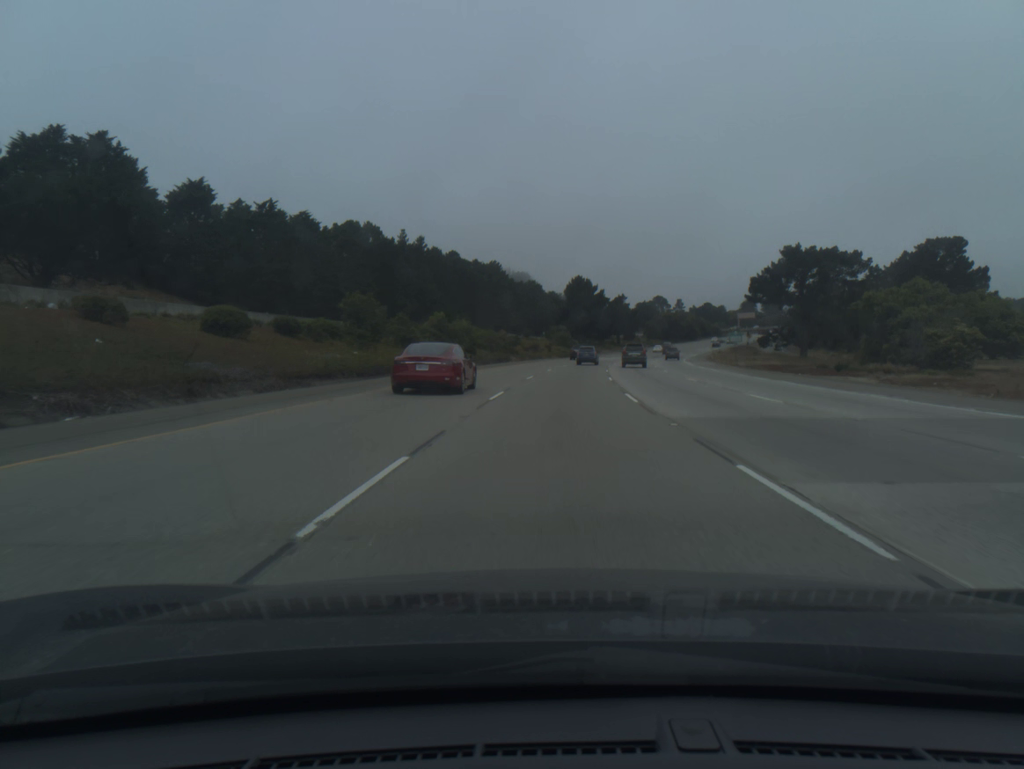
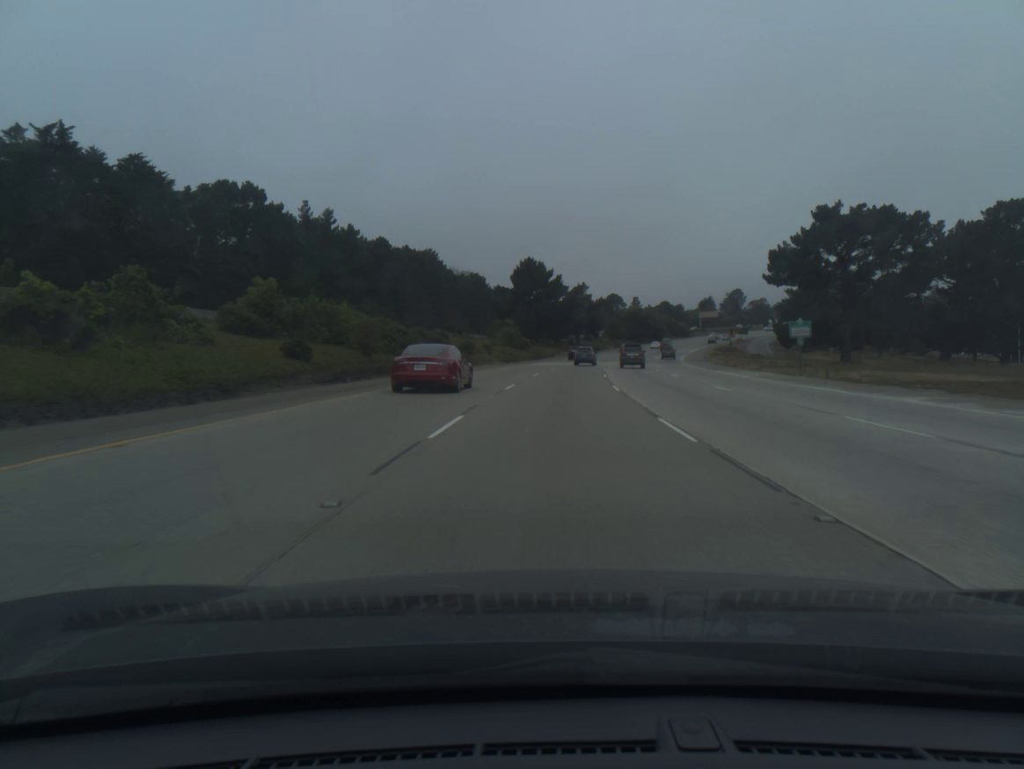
(+1.3, +37.7) m; +4°
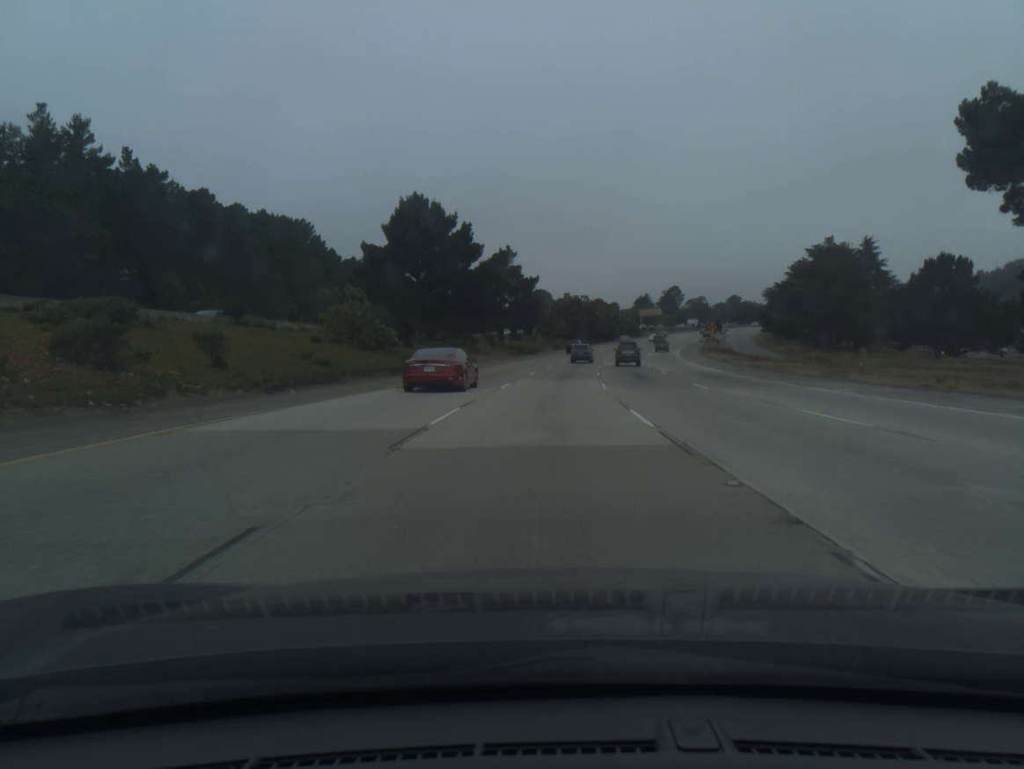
(+2.8, +56.2) m; +6°
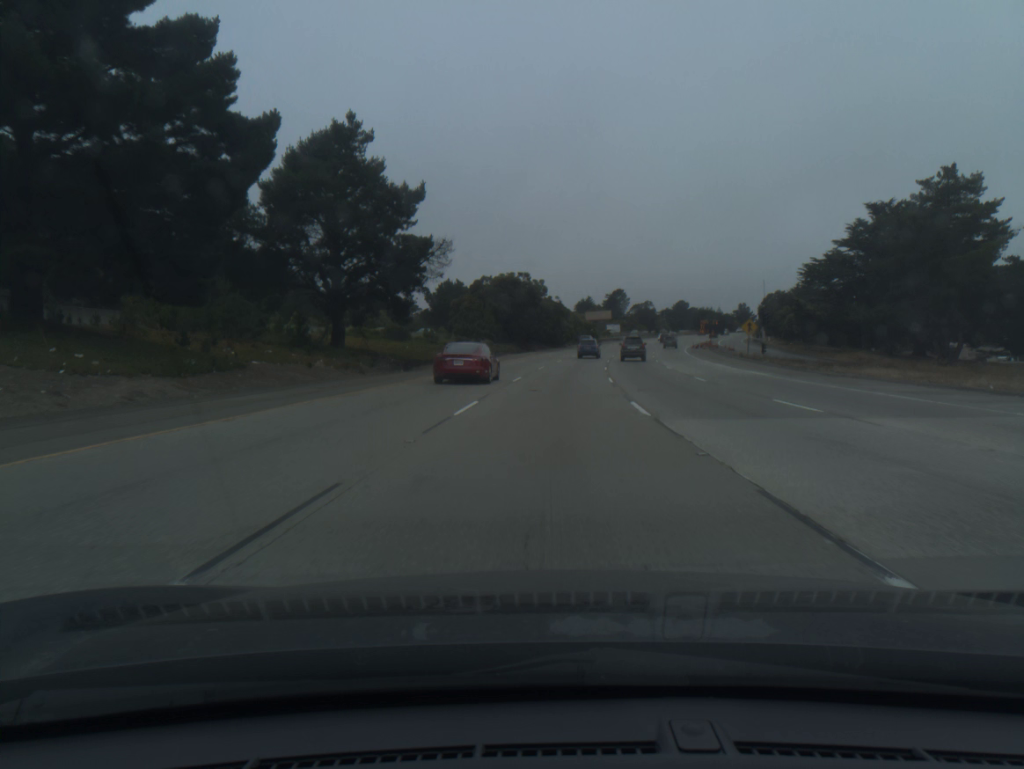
(+2.2, +56.1) m; +5°
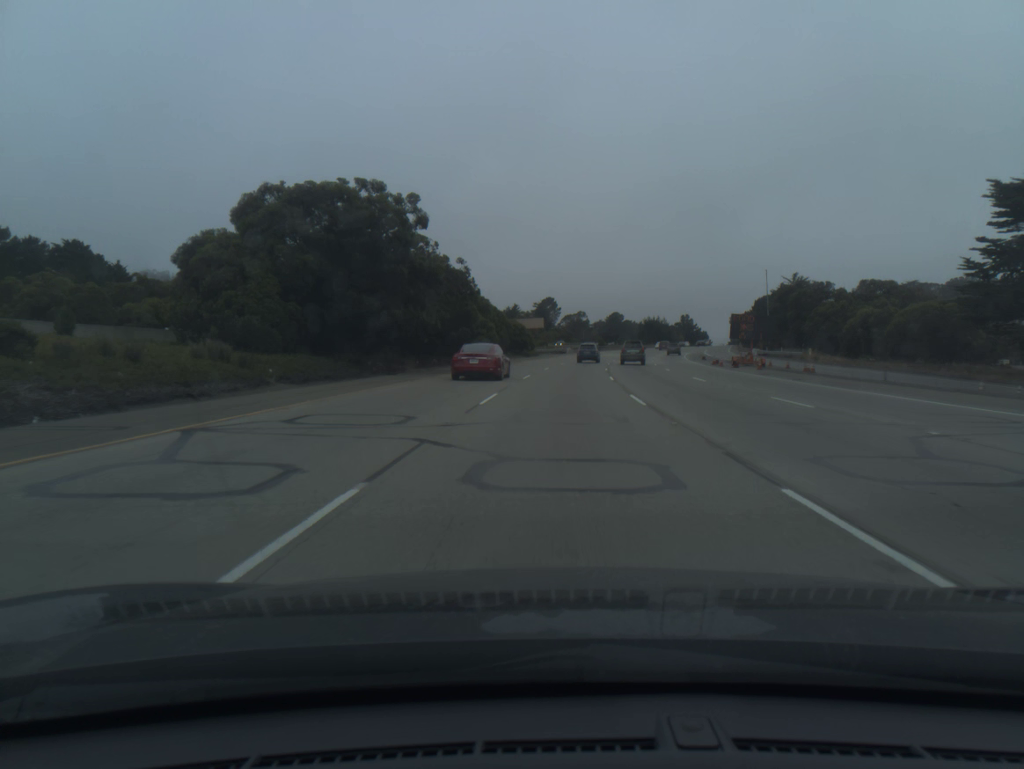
(+2.6, +55.8) m; +5°
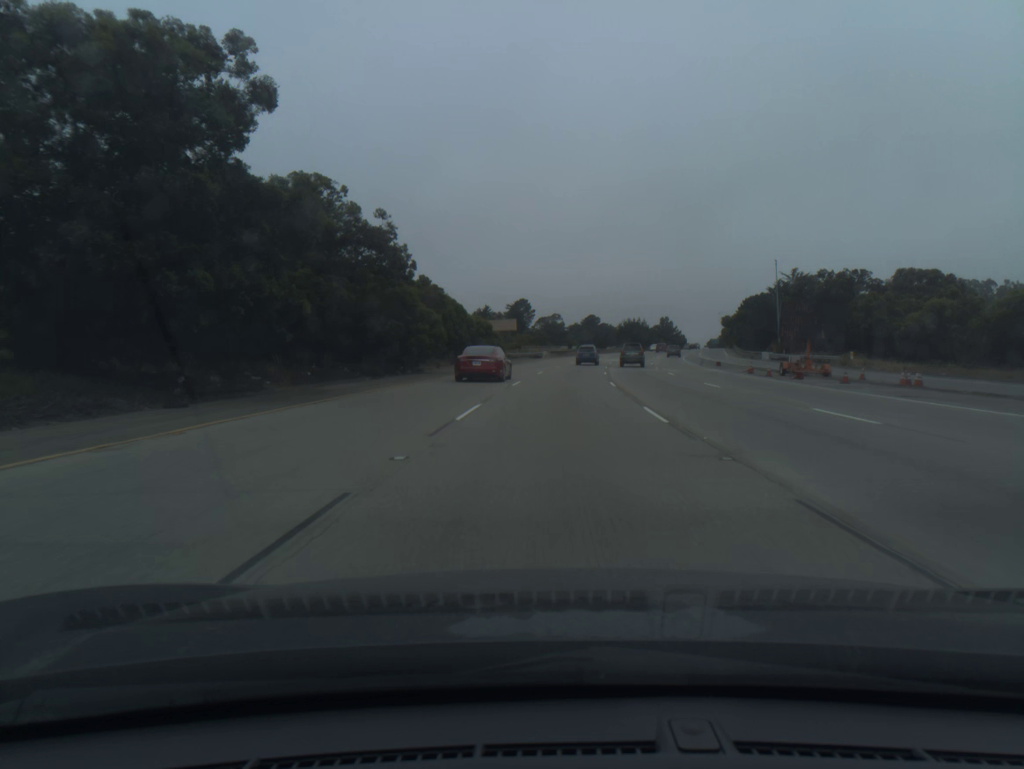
(+0.3, +18.5) m; +2°
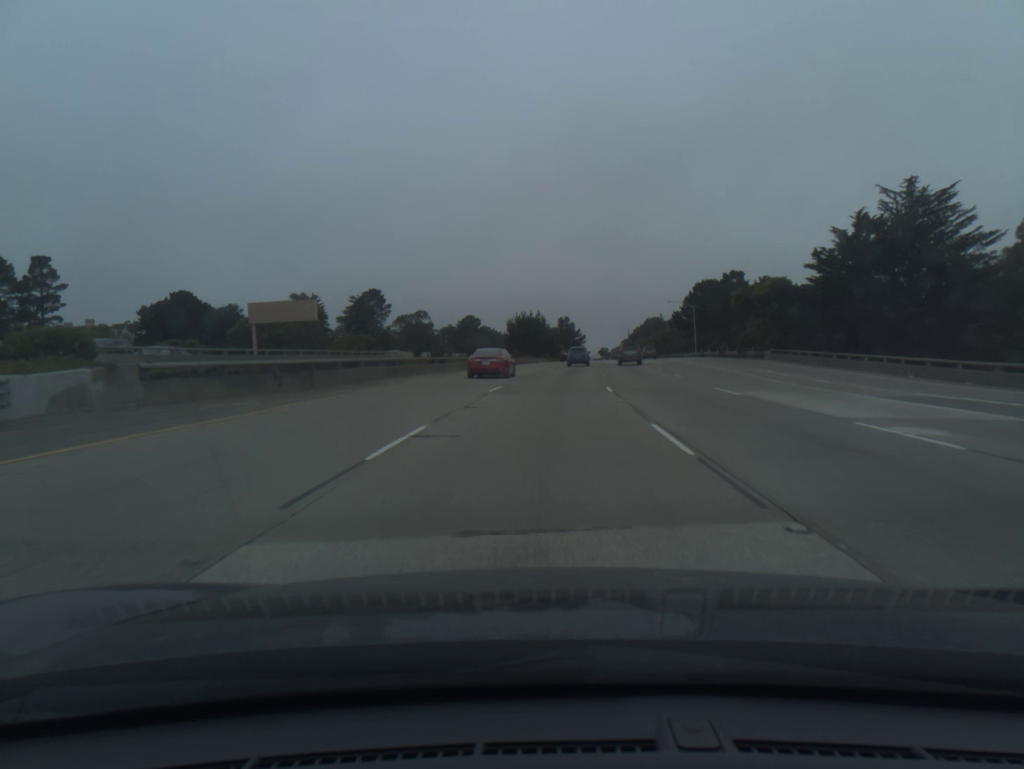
(+7.4, +91.7) m; +9°
